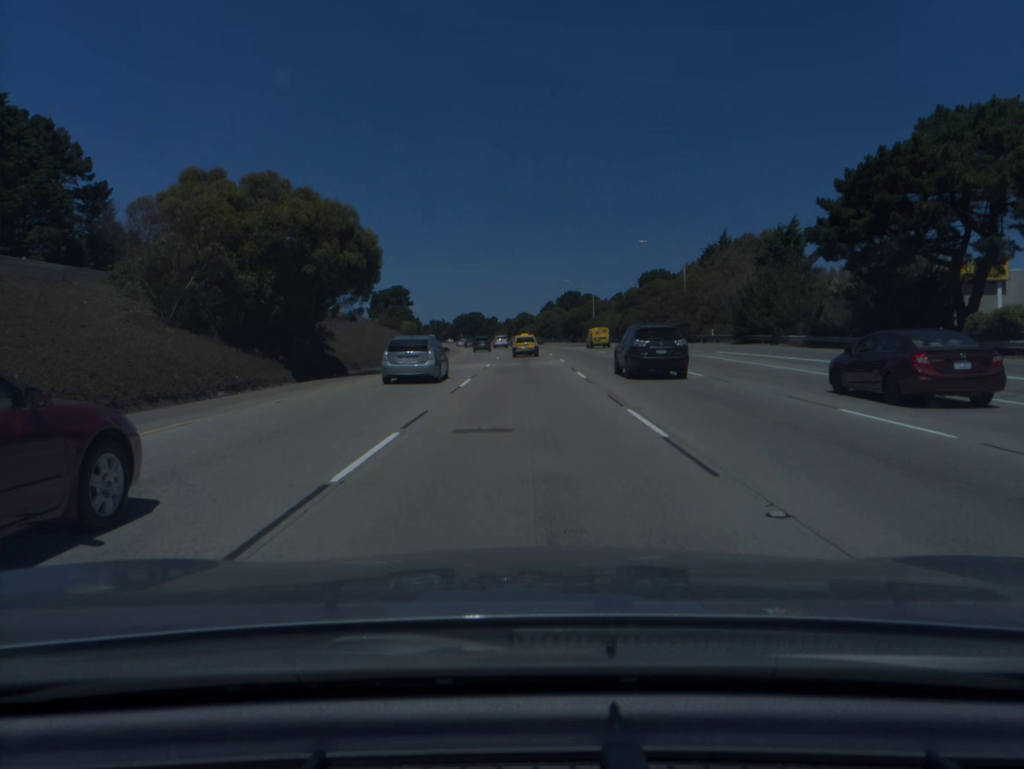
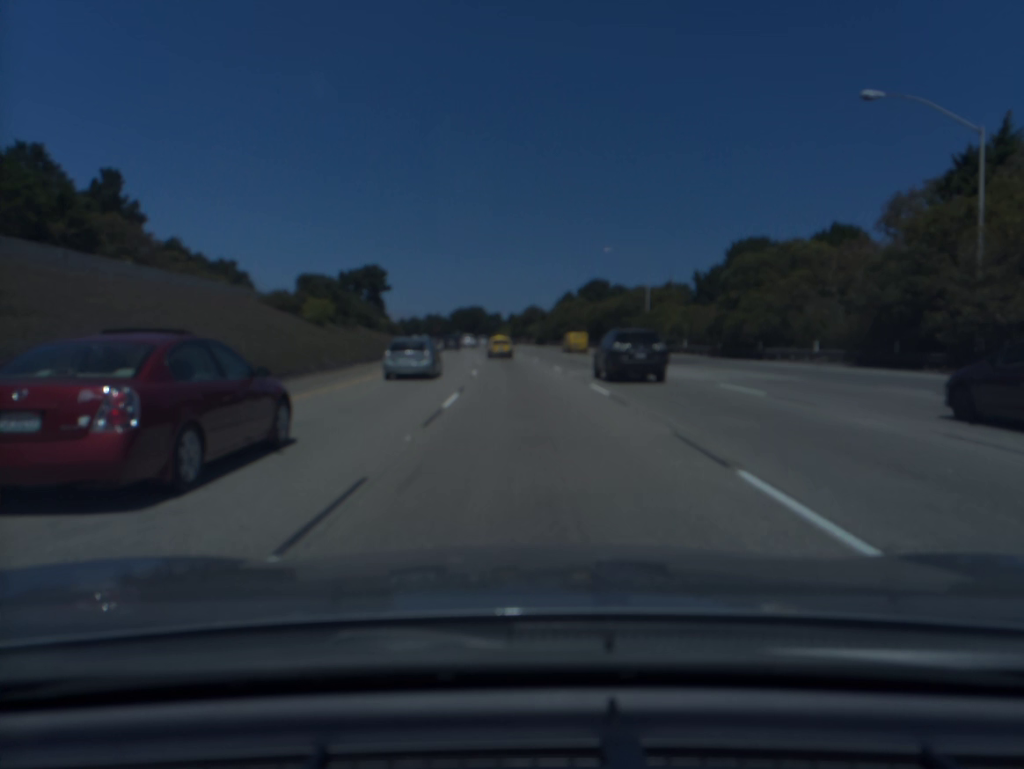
(-0.2, +50.4) m; -1°
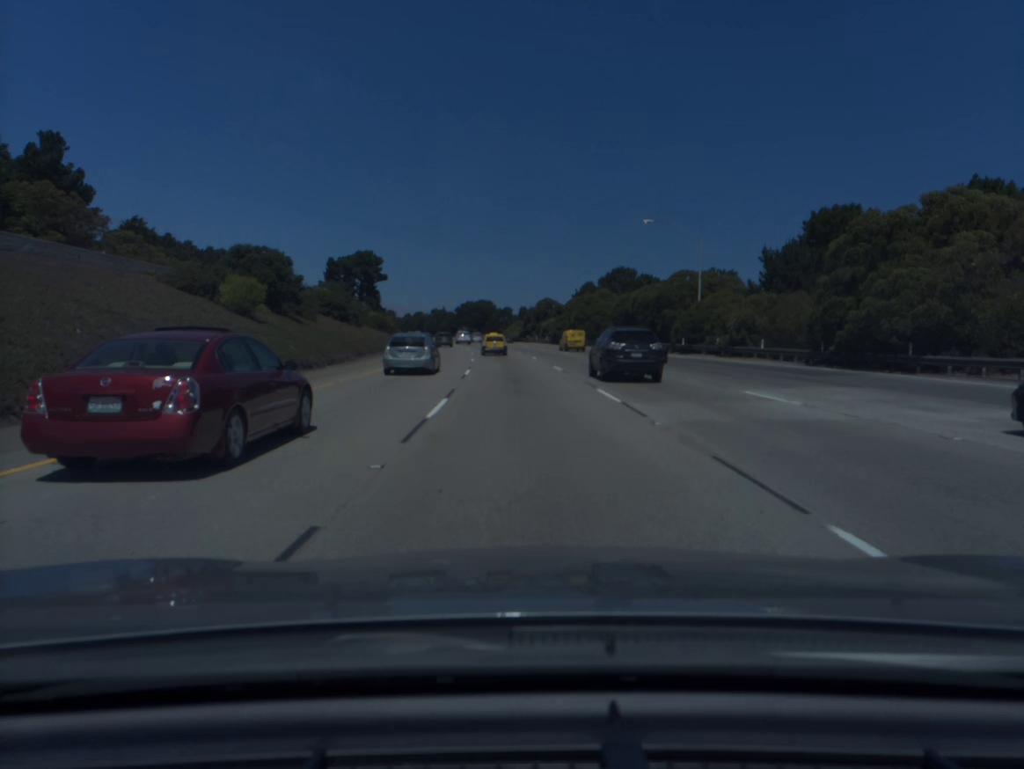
(-0.1, +16.8) m; -1°
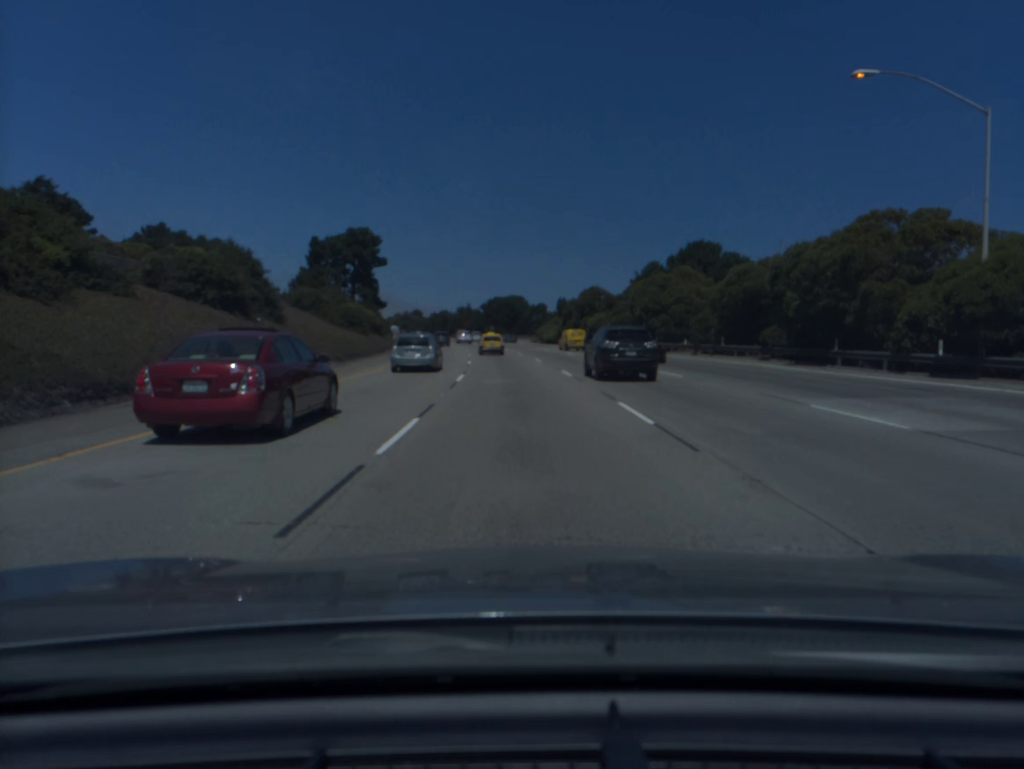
(-0.6, +33.7) m; -2°
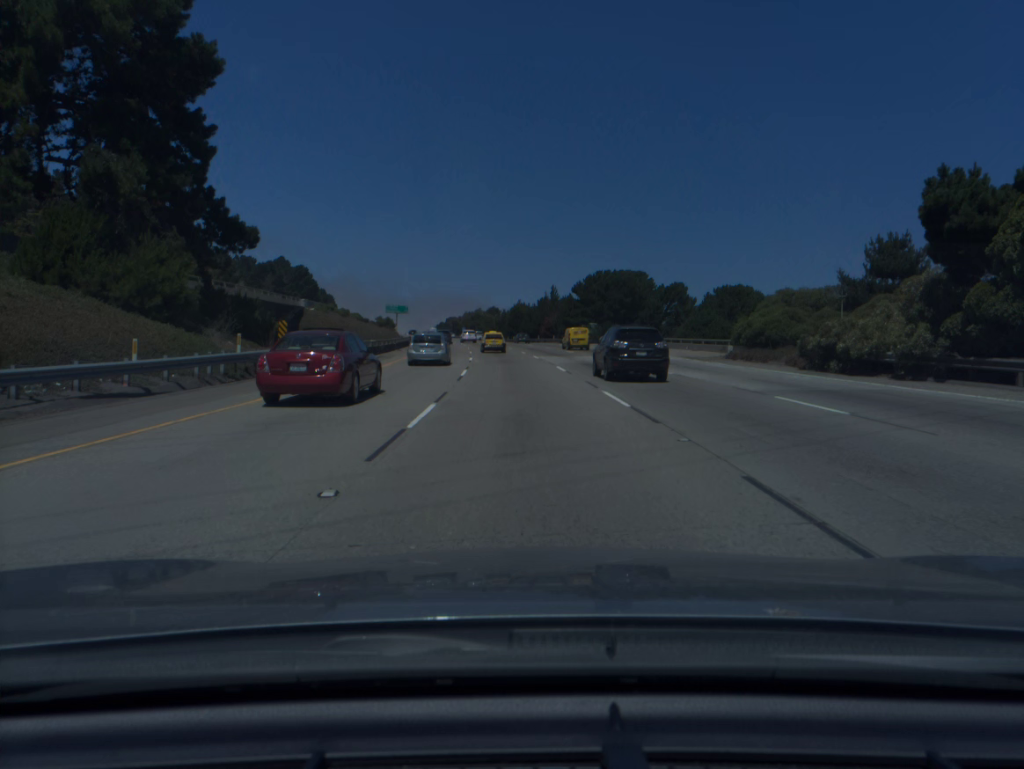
(-4.8, +84.6) m; -6°
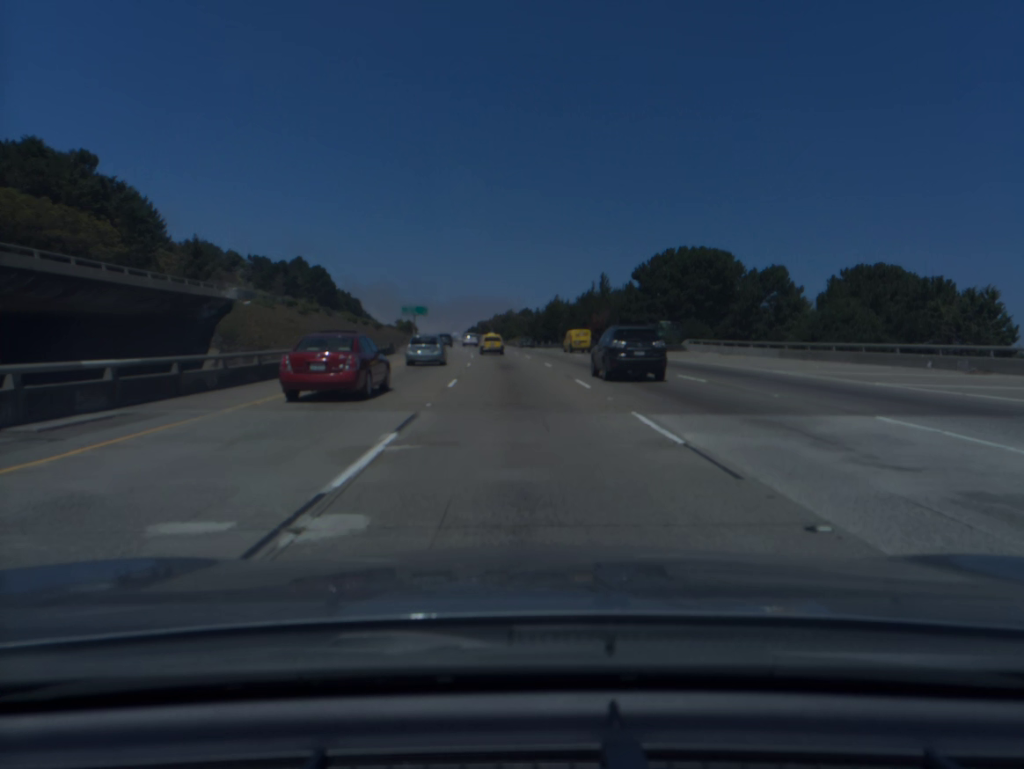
(-0.7, +34.1) m; -3°
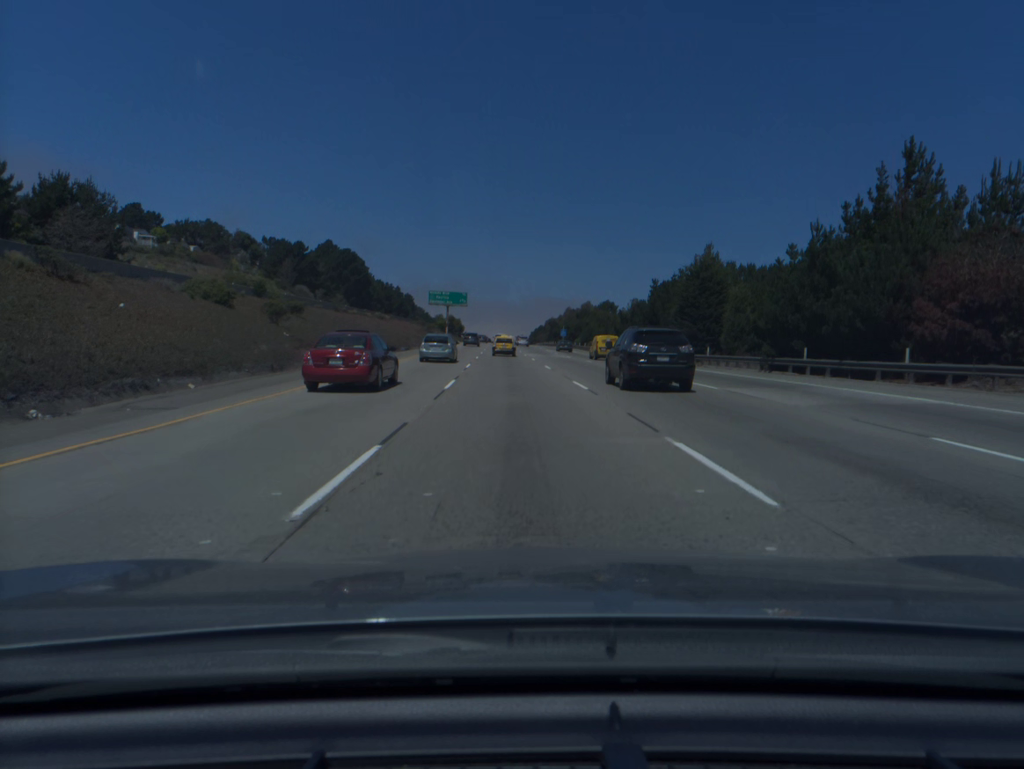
(-3.0, +68.3) m; -5°
